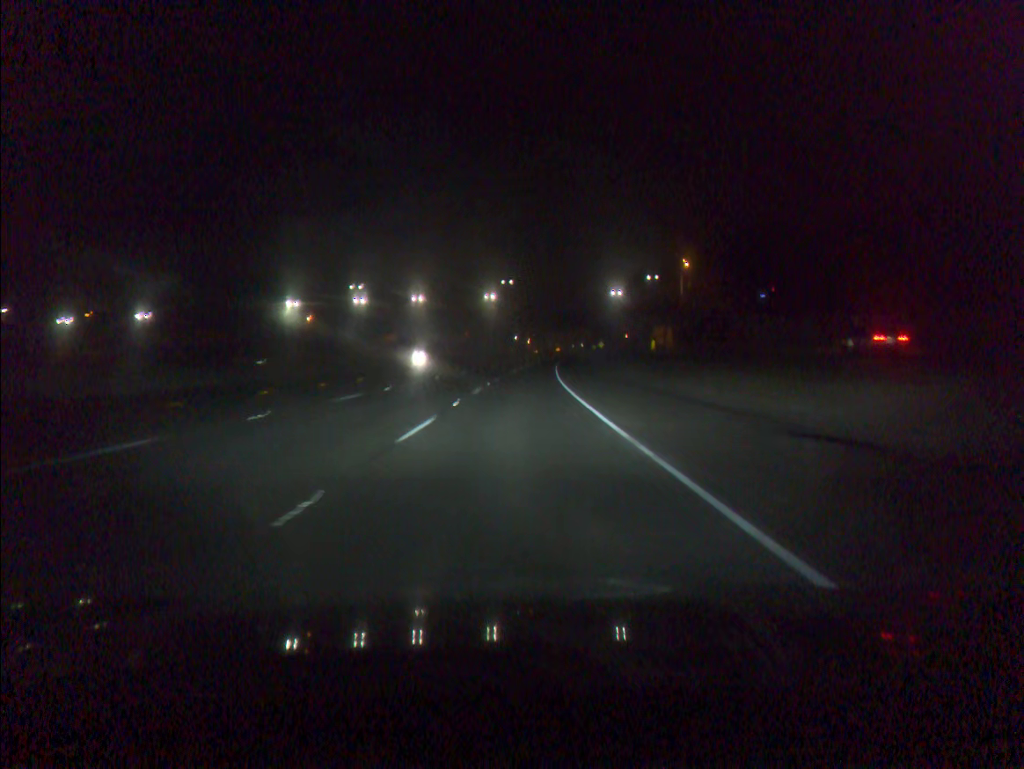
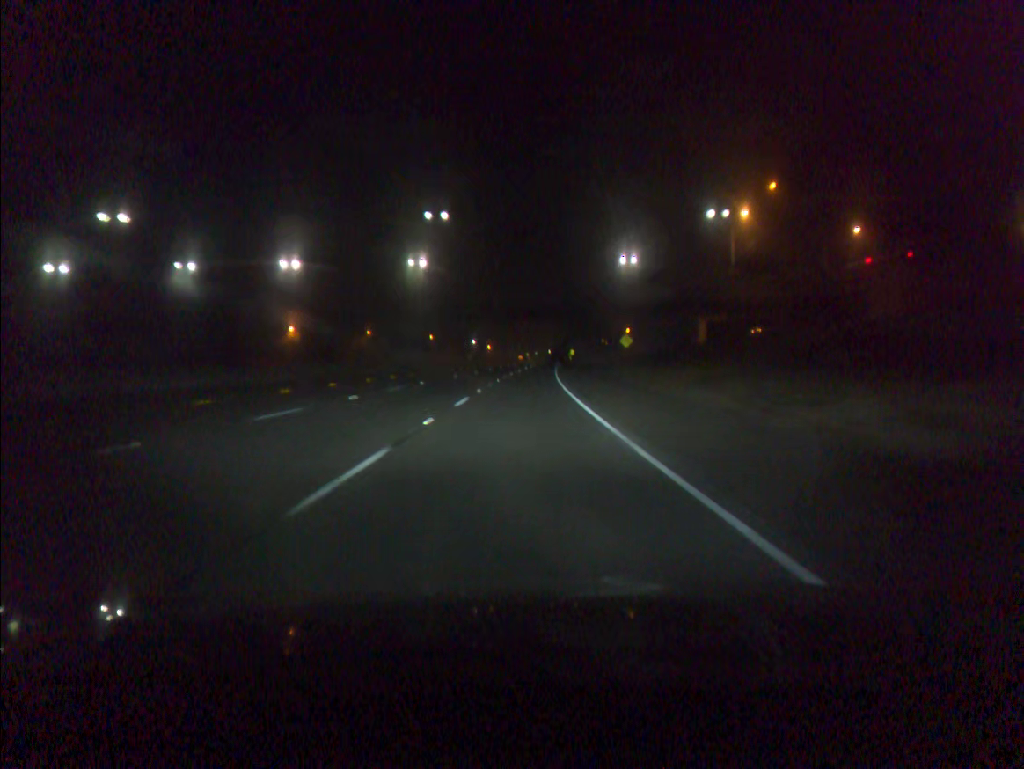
(+2.0, +77.9) m; +3°
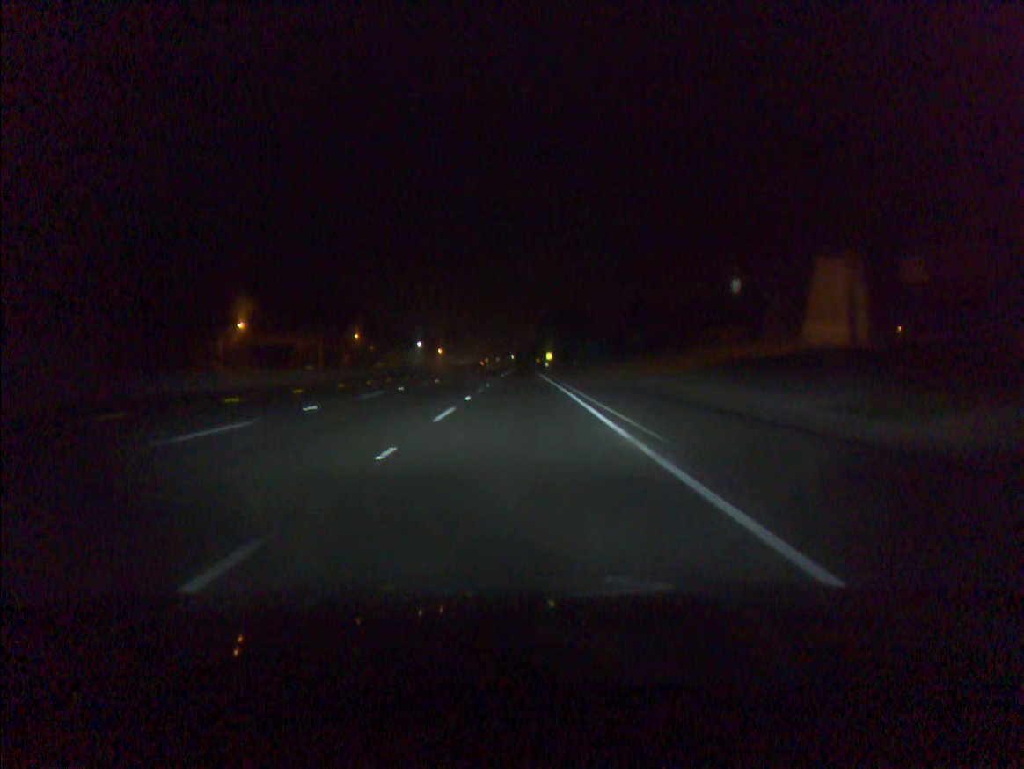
(+2.0, +77.8) m; +3°
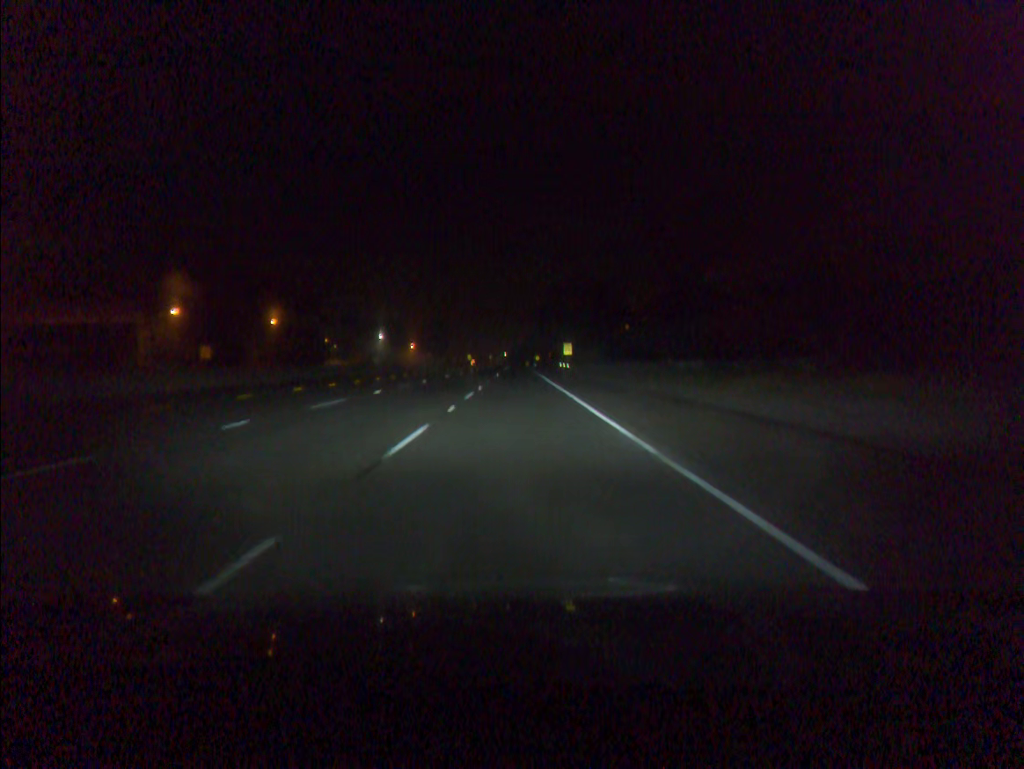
(+0.2, +78.1) m; 0°
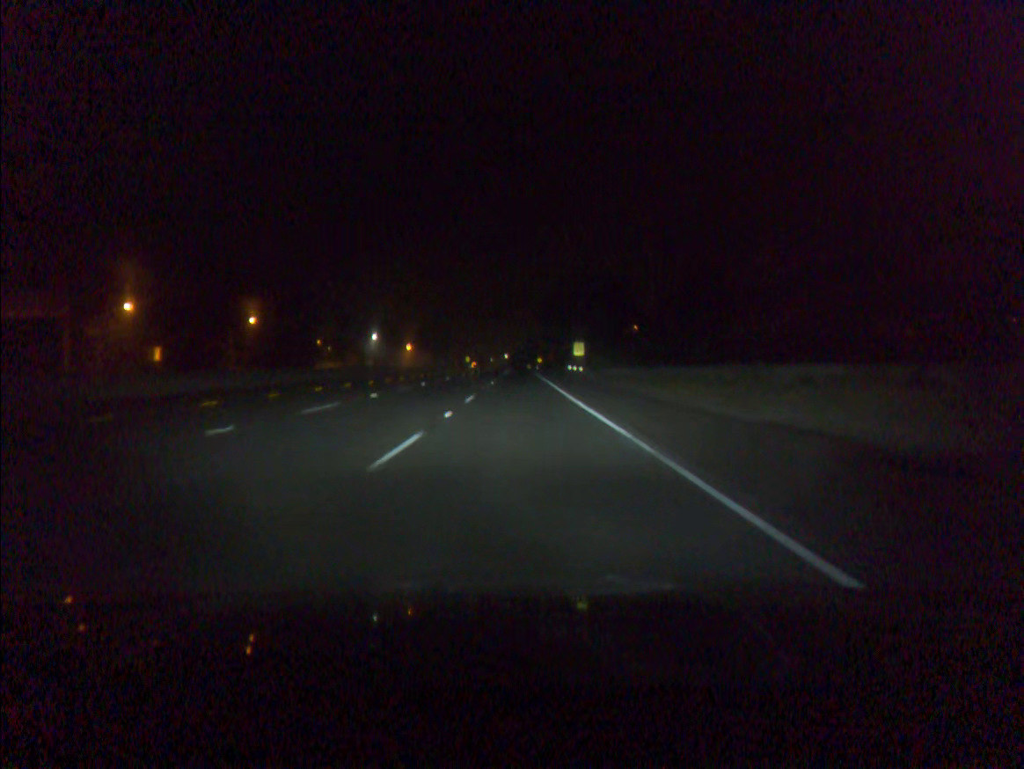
(0.0, +15.7) m; 0°
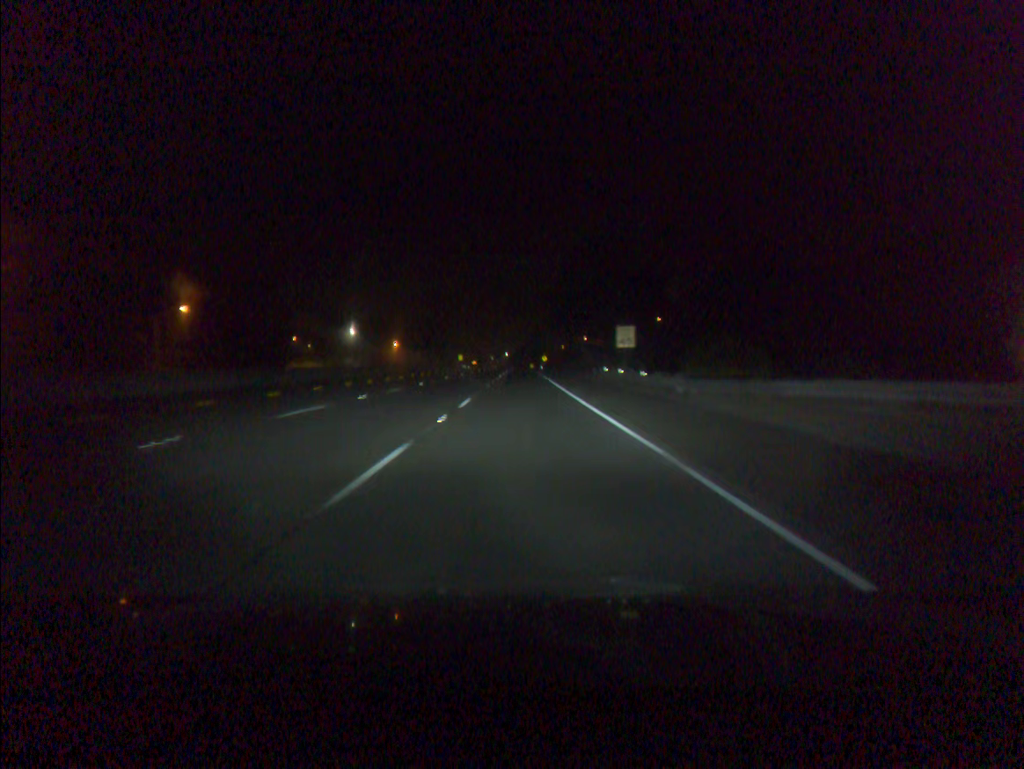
(0.0, +31.3) m; 0°
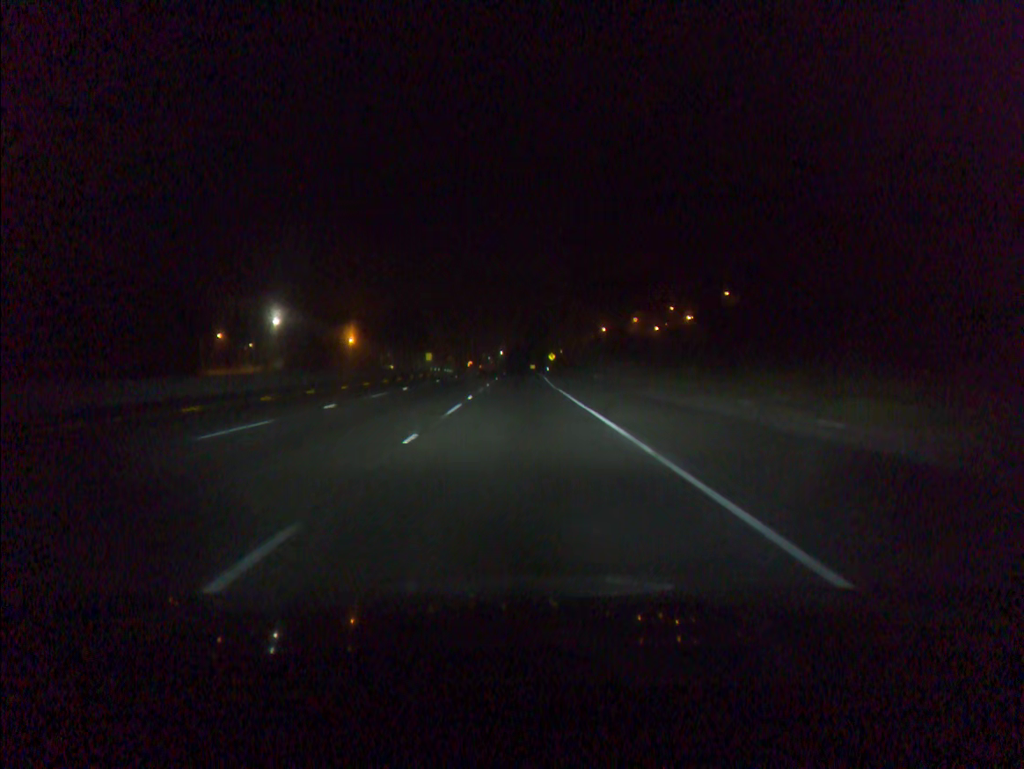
(+0.2, +62.6) m; 0°
